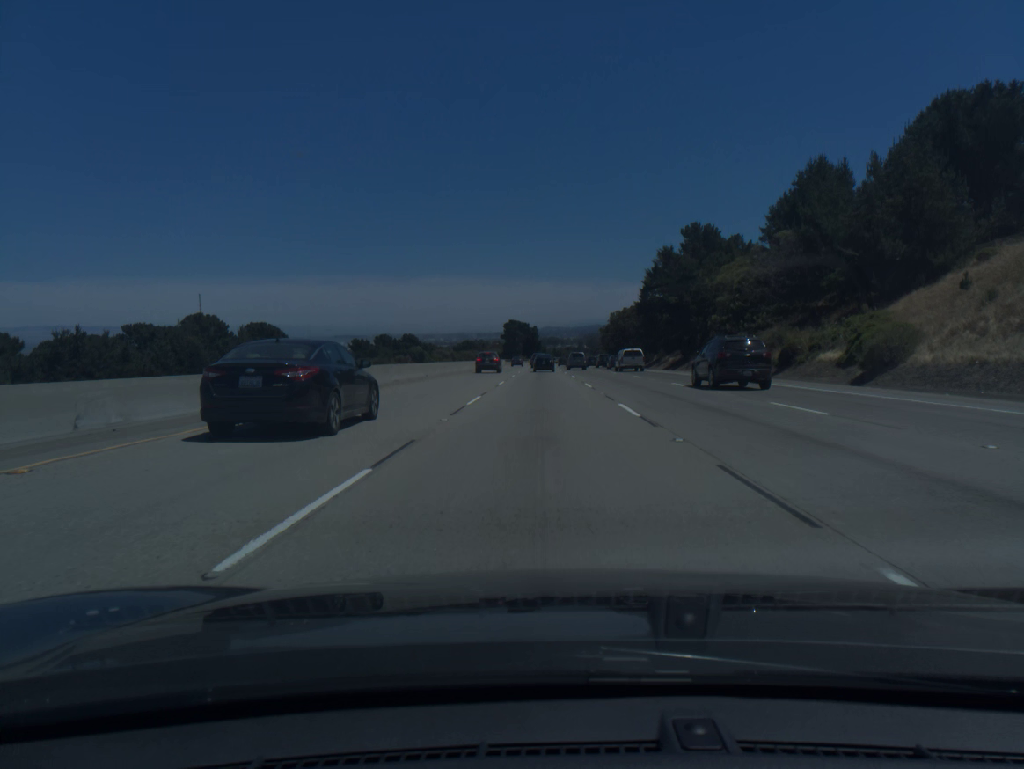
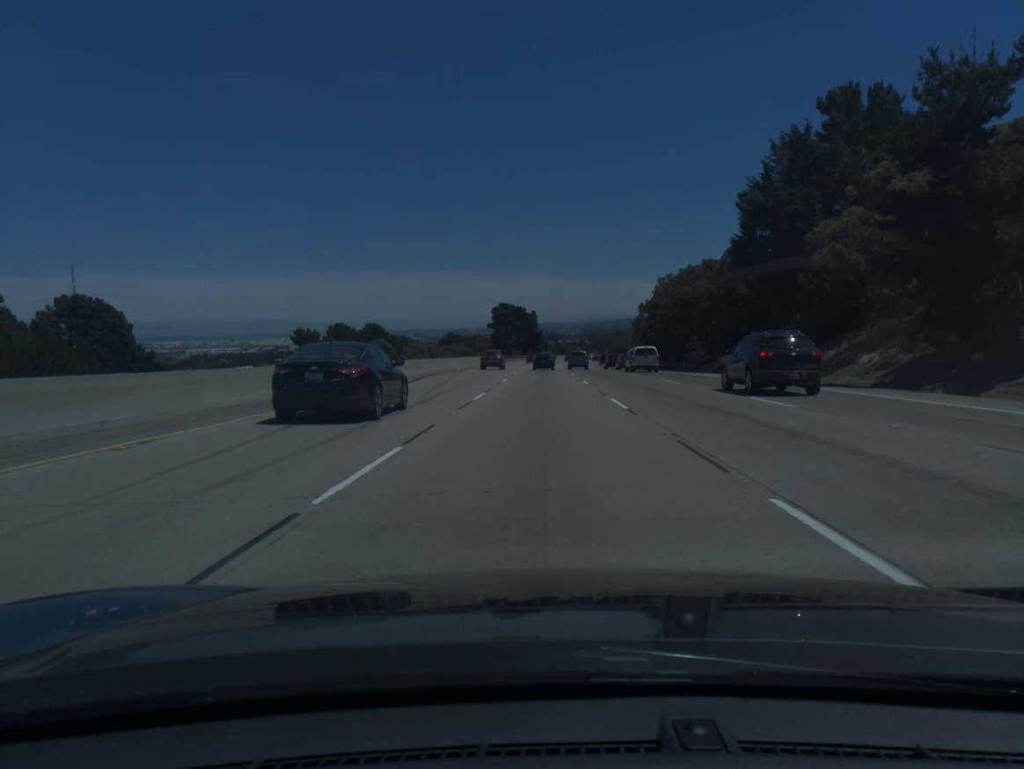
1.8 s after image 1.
(0.0, +56.4) m; 0°
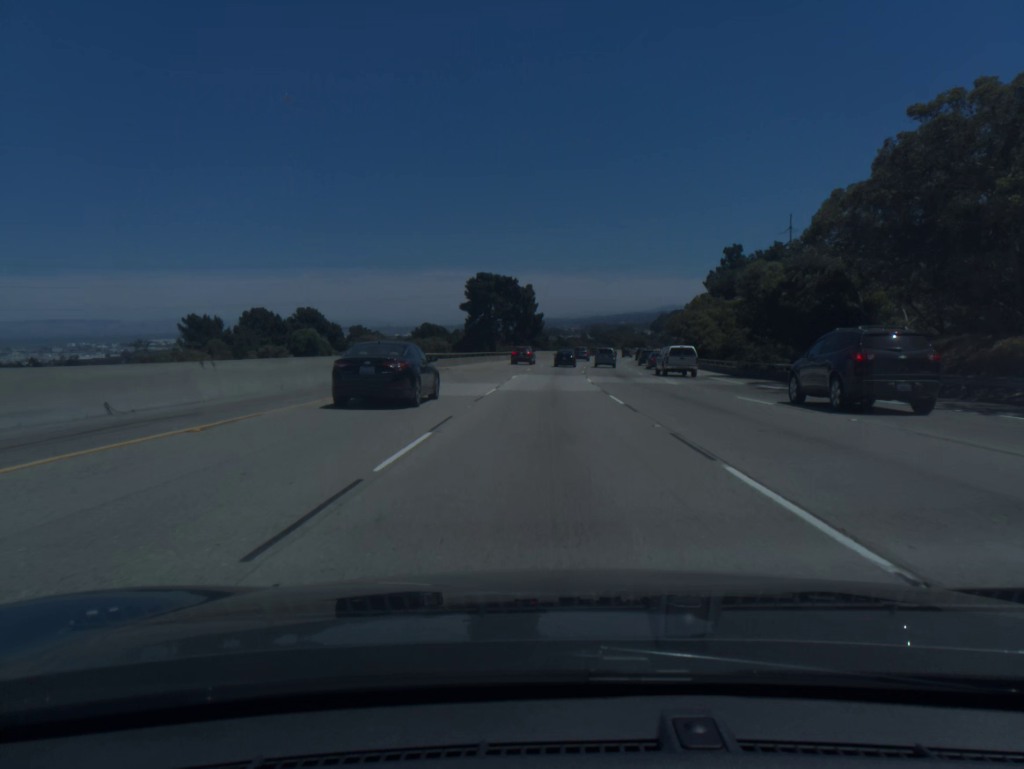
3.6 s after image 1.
(-0.1, +56.5) m; 0°
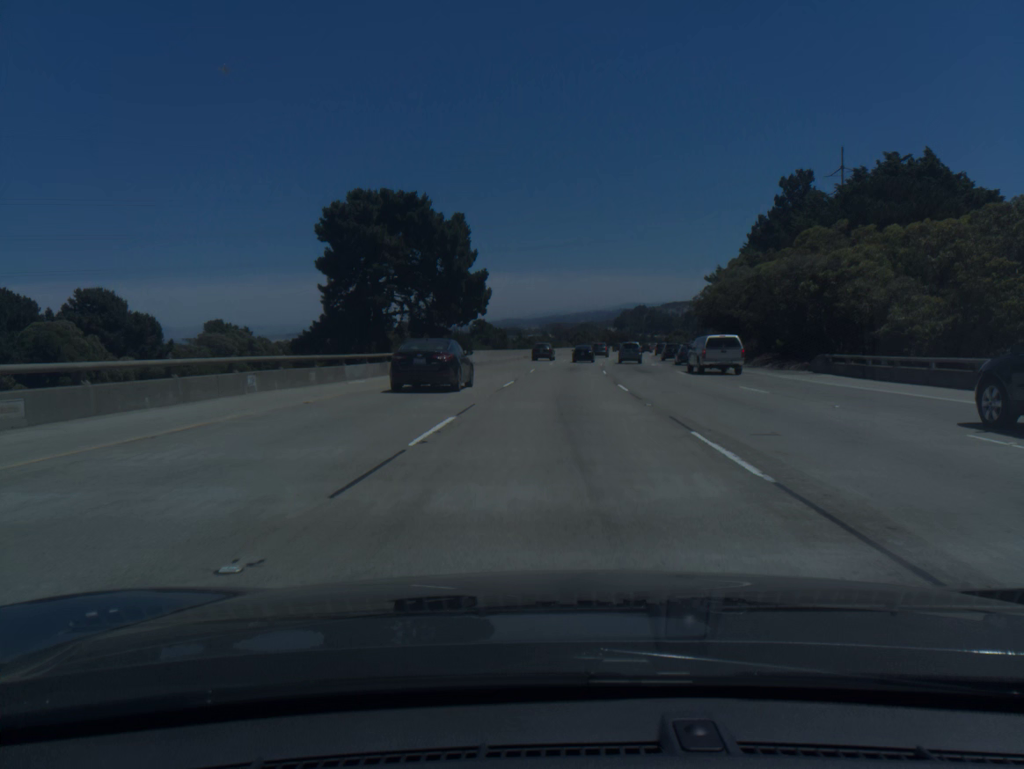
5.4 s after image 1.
(+1.0, +56.8) m; +3°
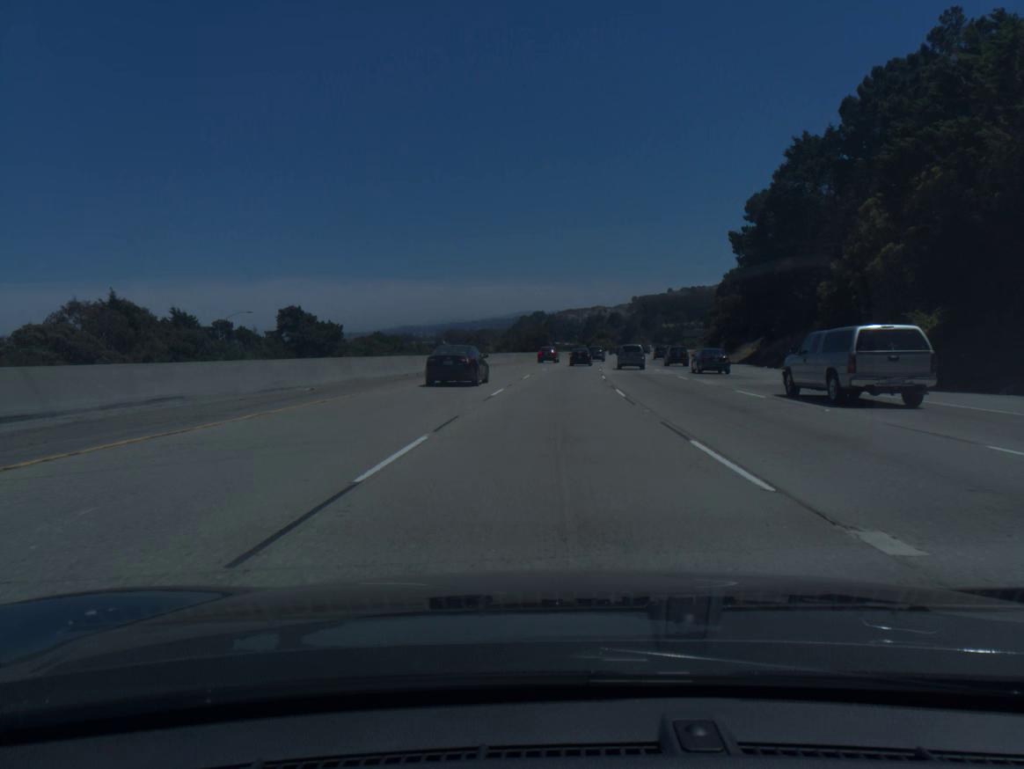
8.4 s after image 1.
(+6.3, +94.3) m; +7°
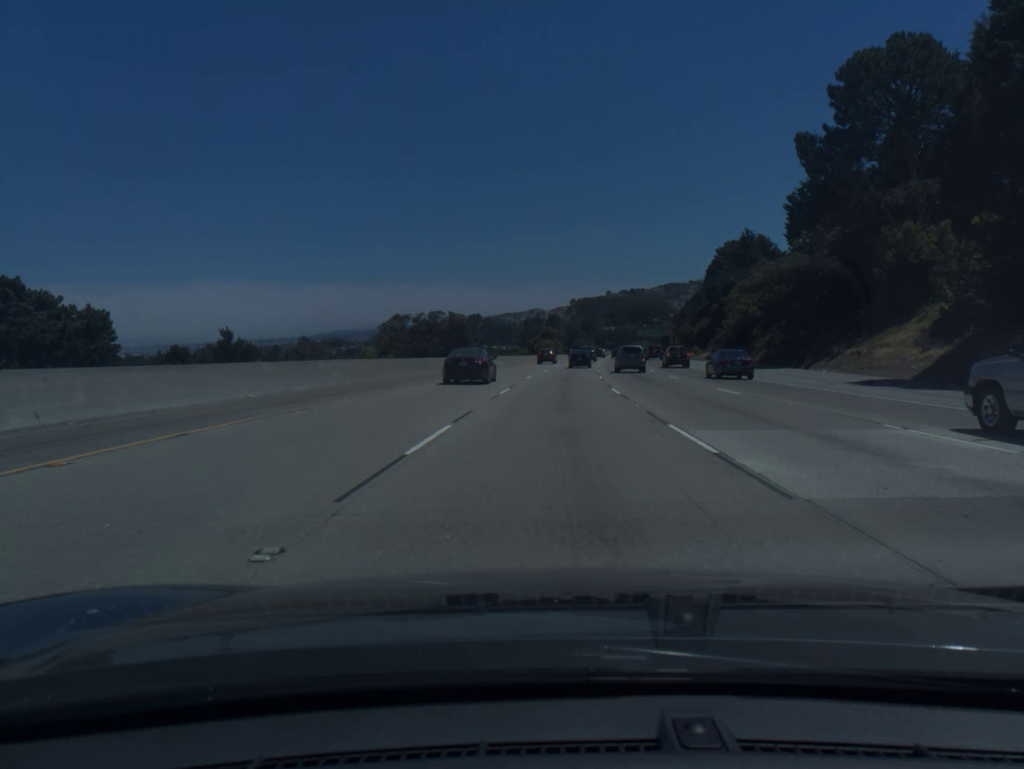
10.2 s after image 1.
(+2.1, +56.0) m; +5°
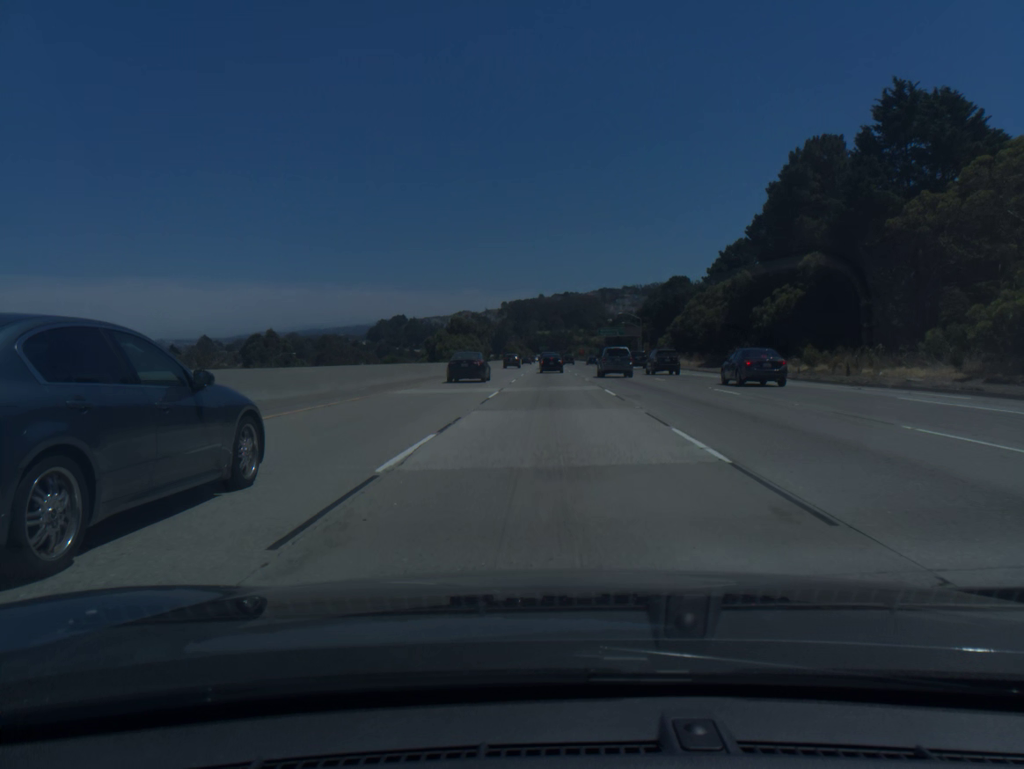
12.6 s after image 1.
(+3.4, +74.1) m; +5°
